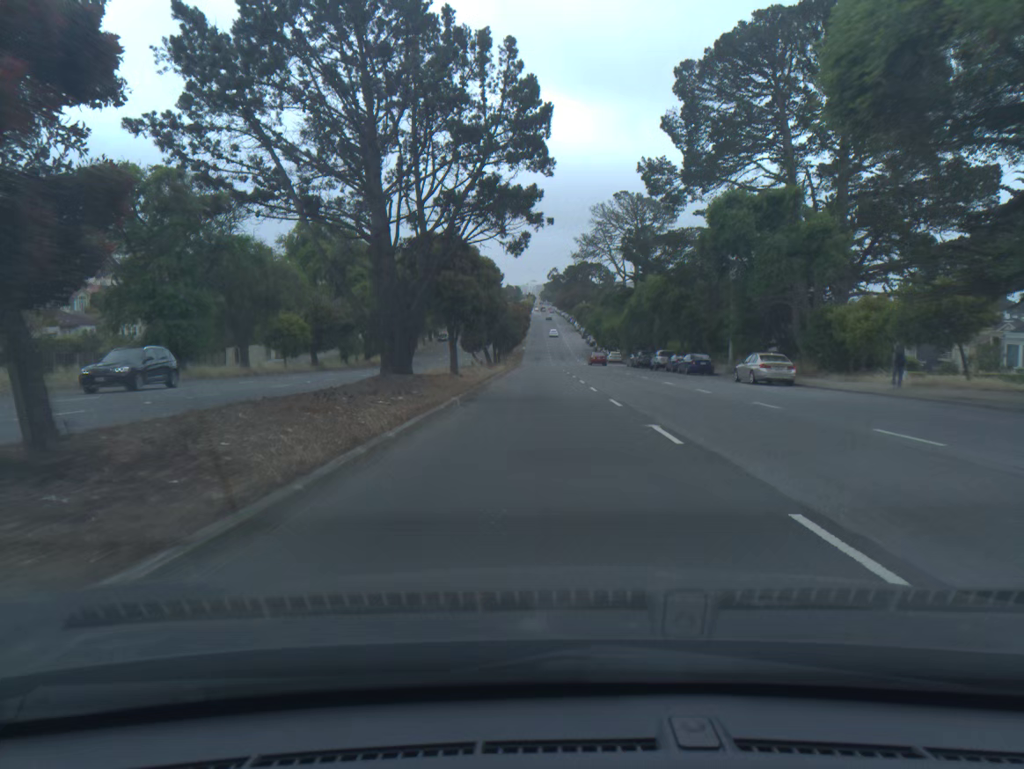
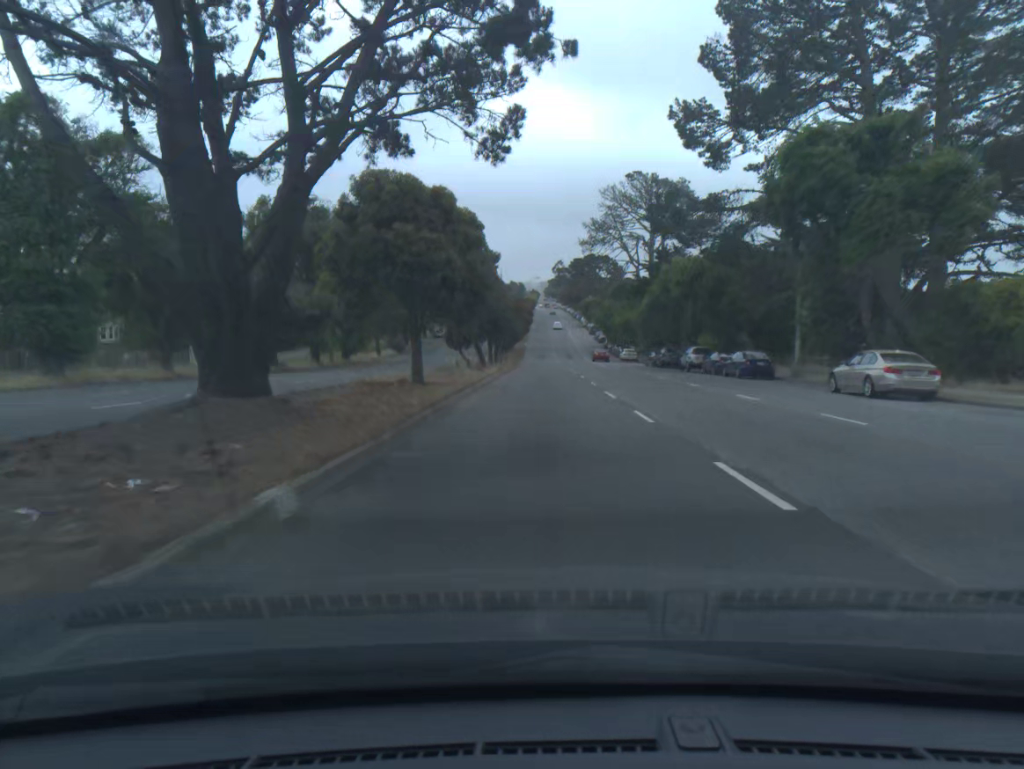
(0.0, +12.1) m; 0°
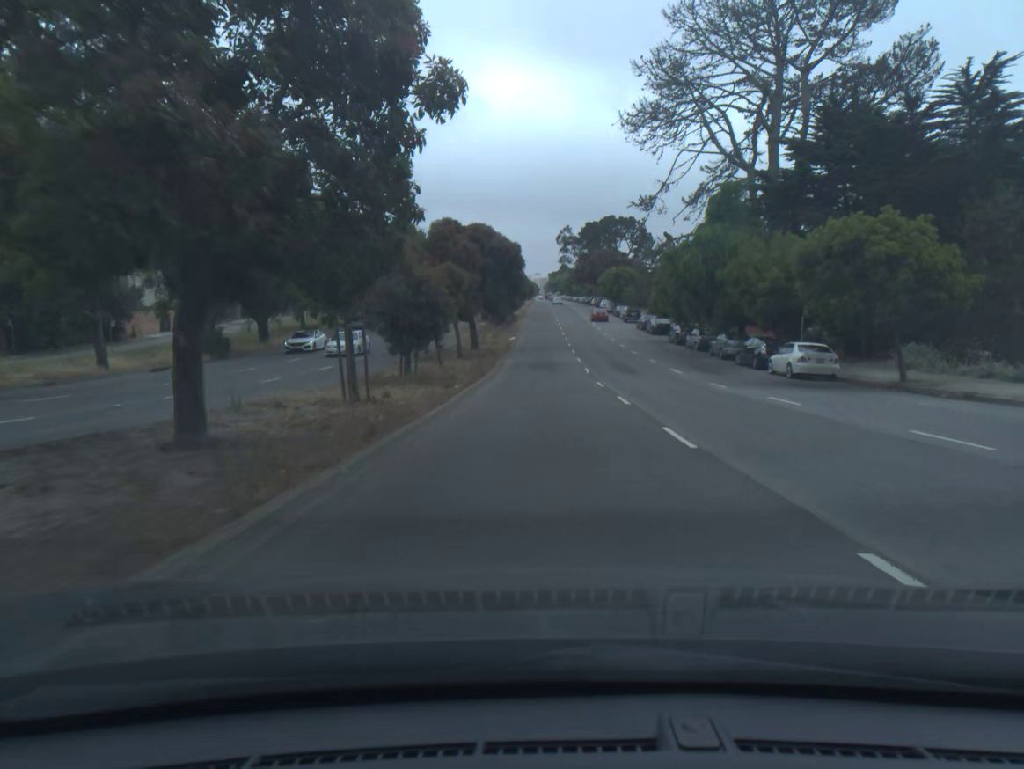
(-0.2, +61.8) m; 0°
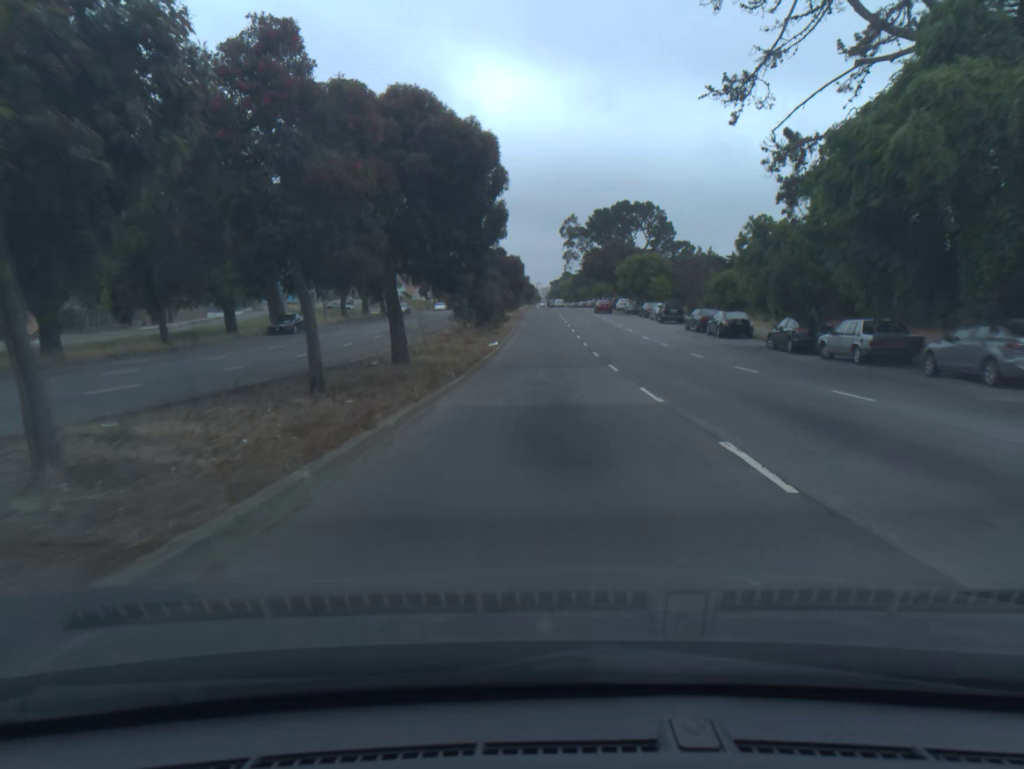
(0.0, +25.3) m; 0°
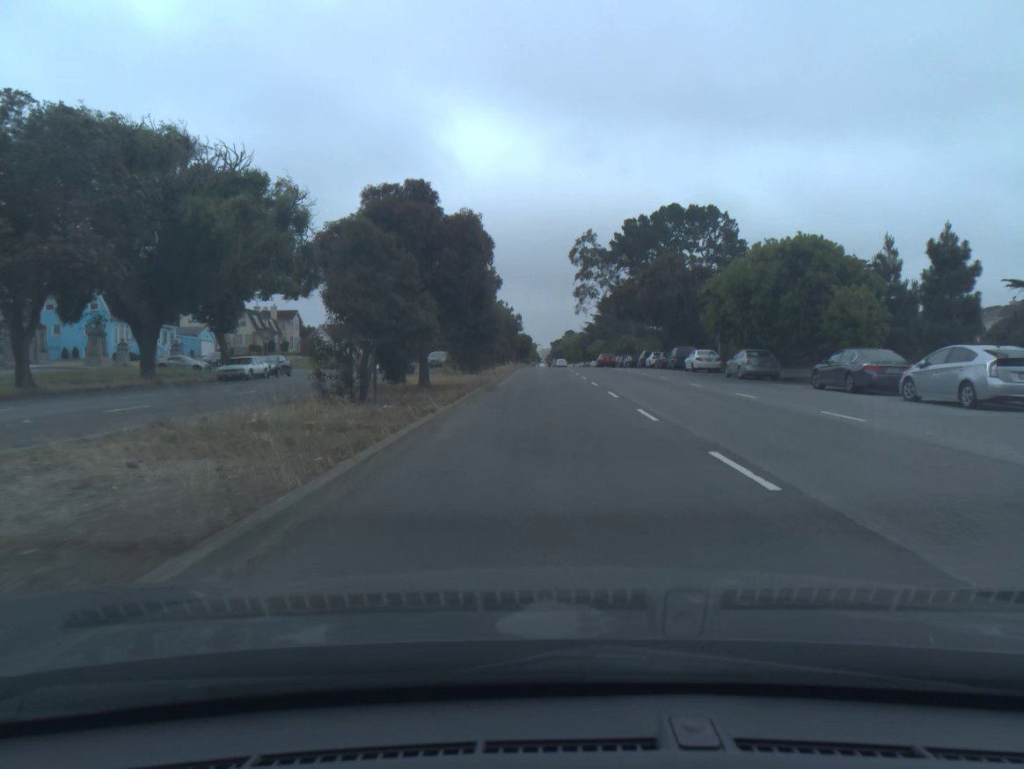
(0.0, +49.9) m; 0°
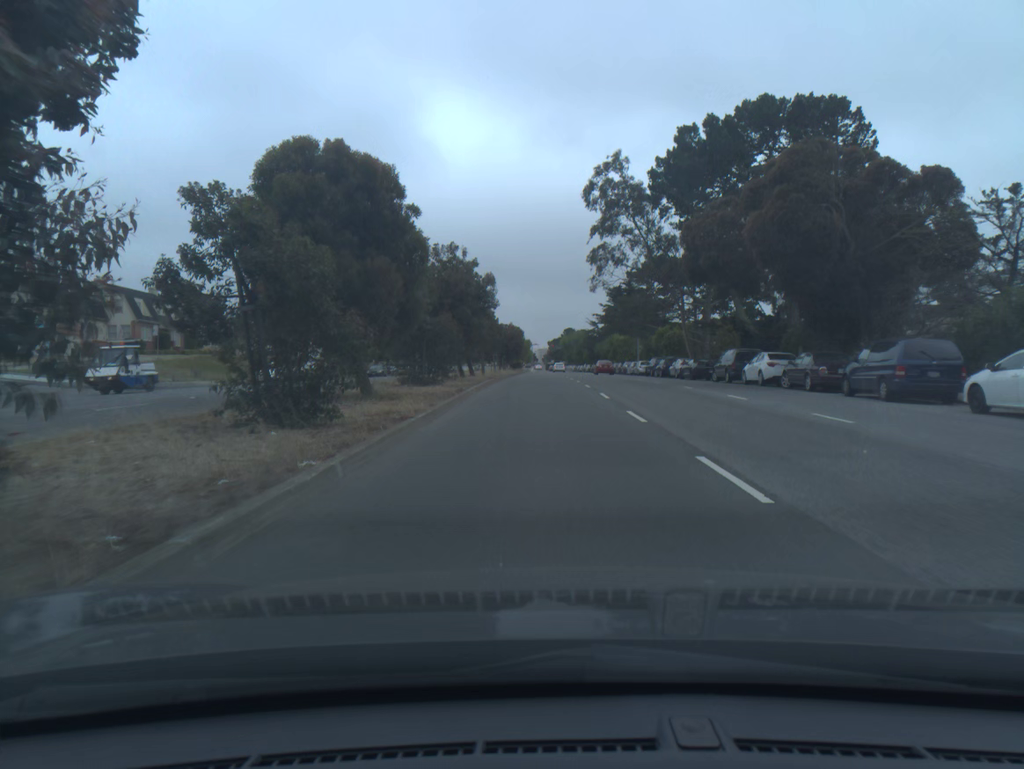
(+0.1, +36.4) m; 0°
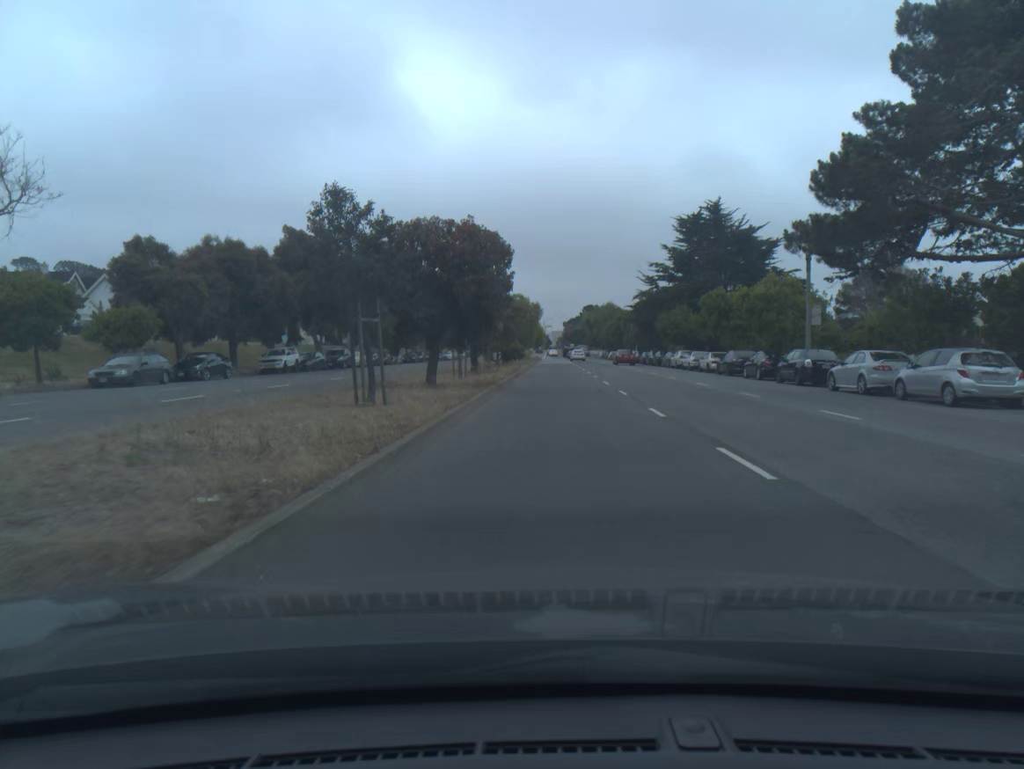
(-0.5, +56.5) m; -1°
